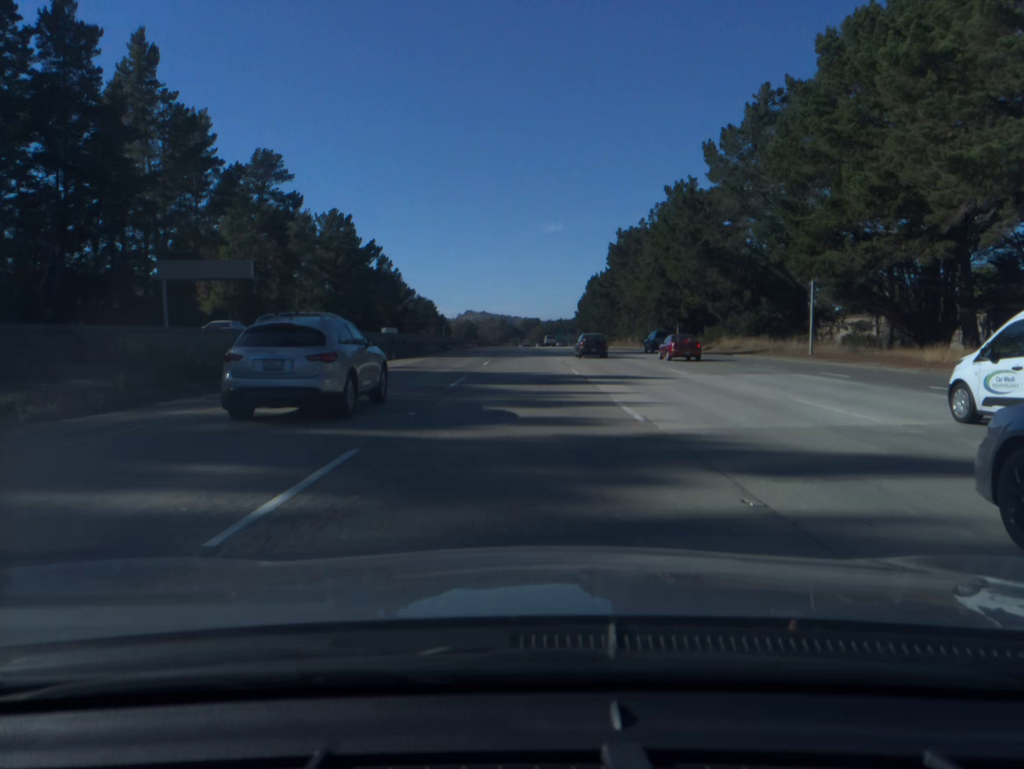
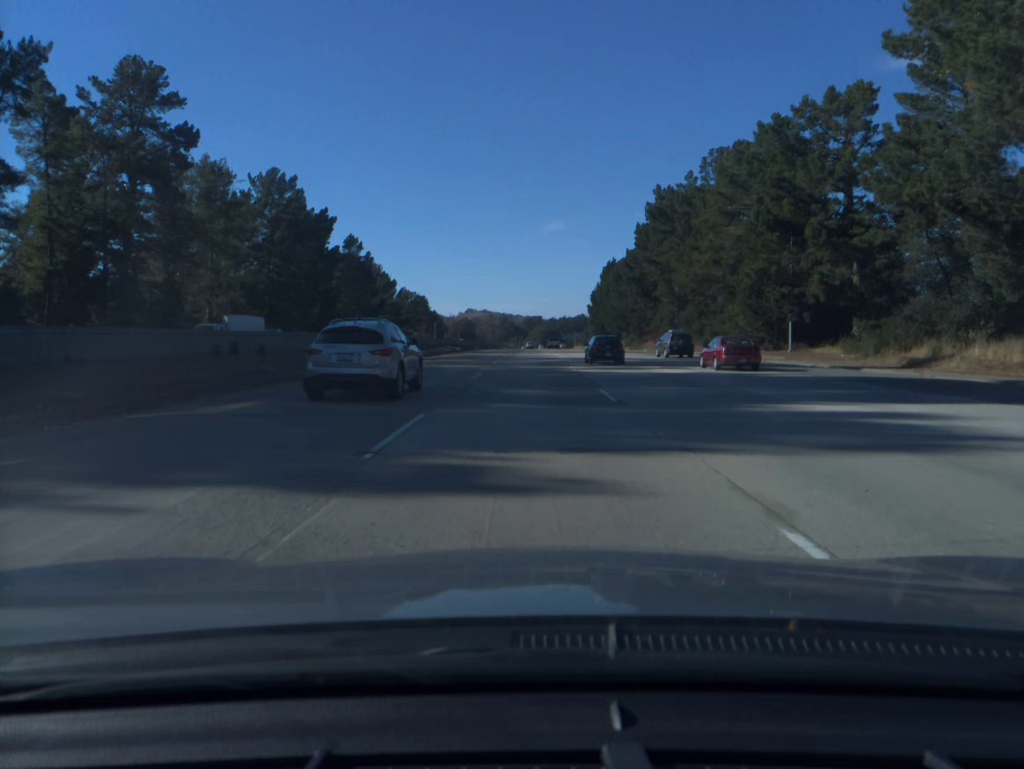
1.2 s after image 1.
(0.0, +39.7) m; 0°
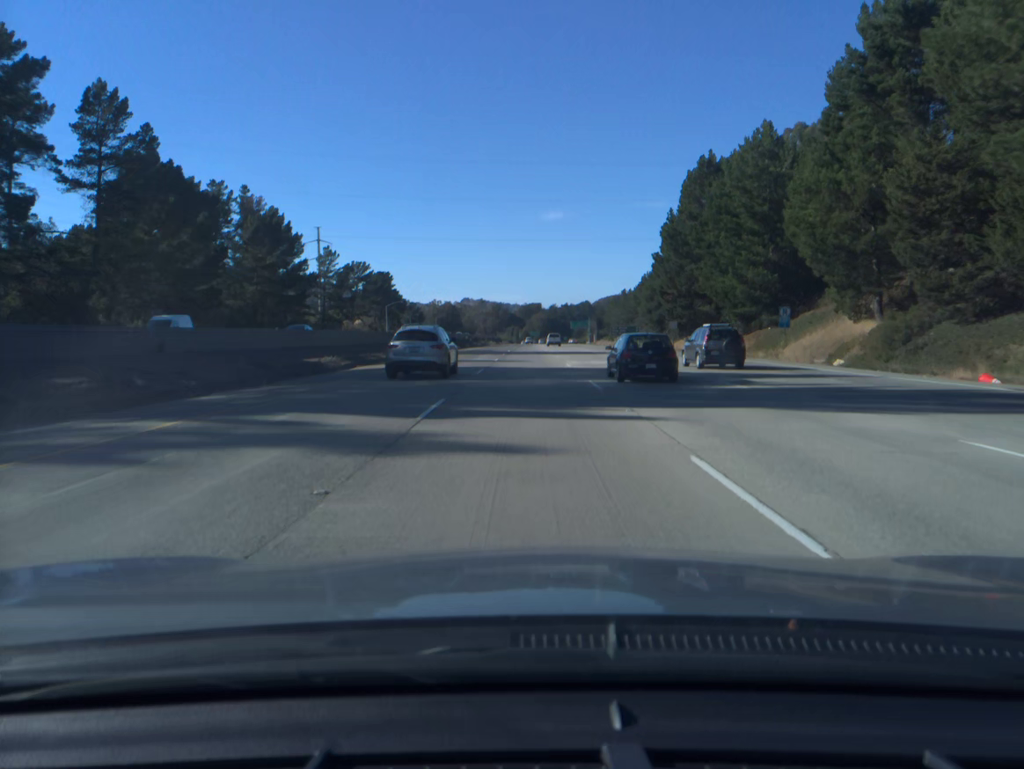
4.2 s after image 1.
(+0.3, +99.2) m; 0°
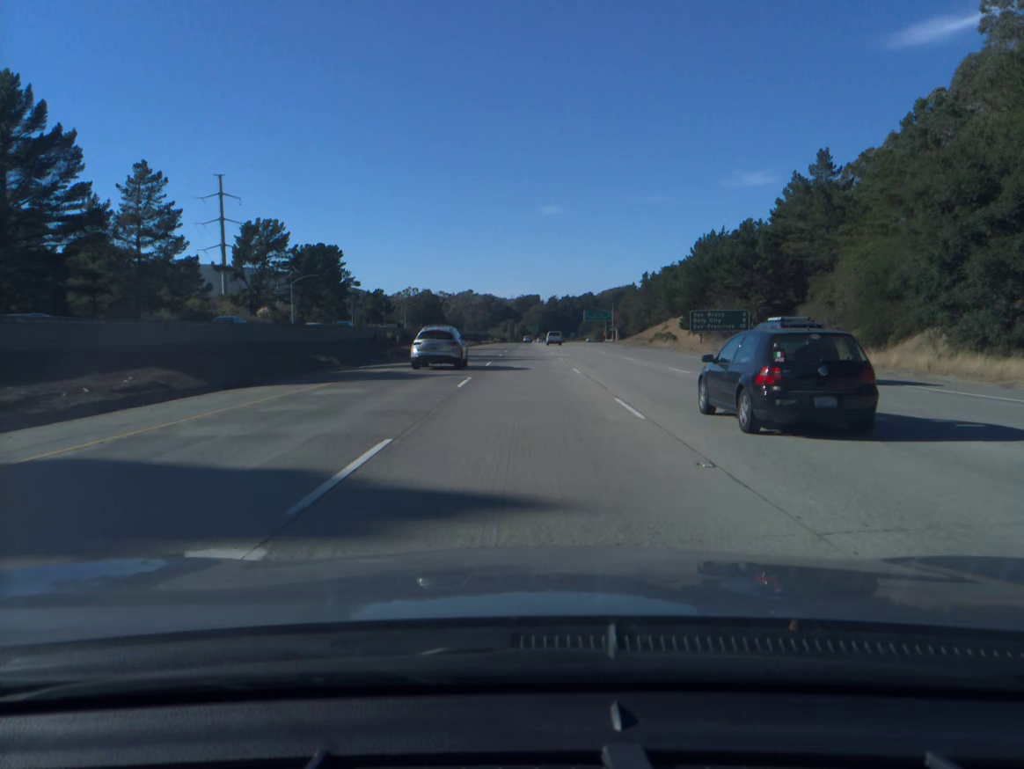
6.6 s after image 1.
(+0.1, +79.9) m; 0°
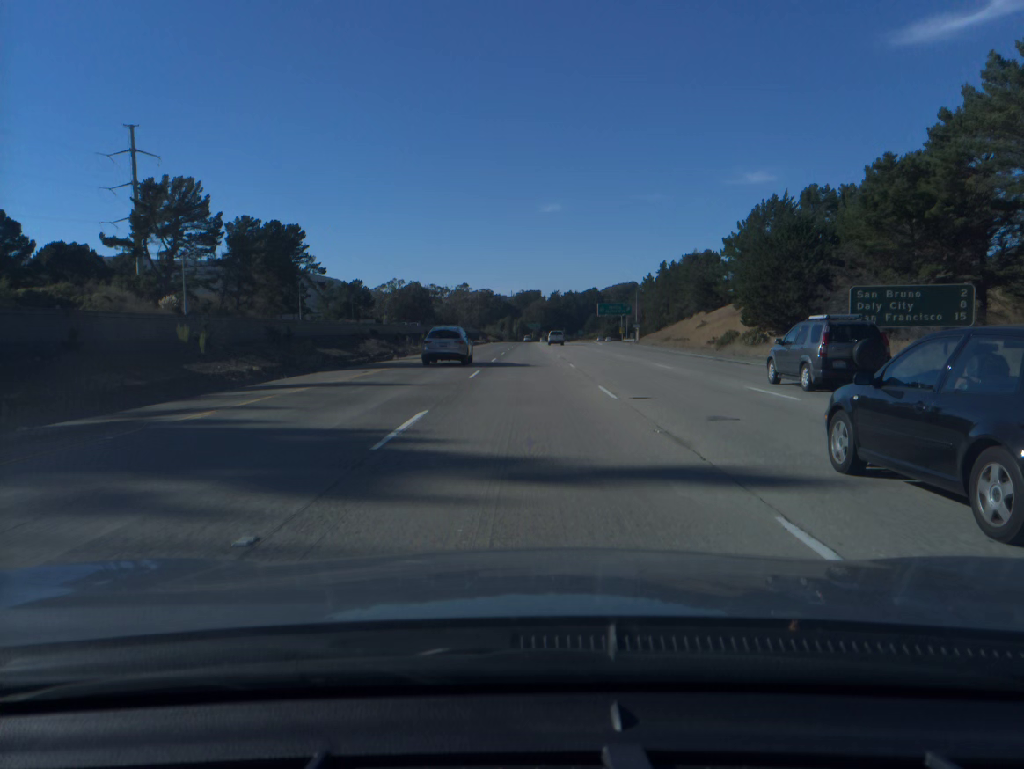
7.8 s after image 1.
(0.0, +40.0) m; 0°
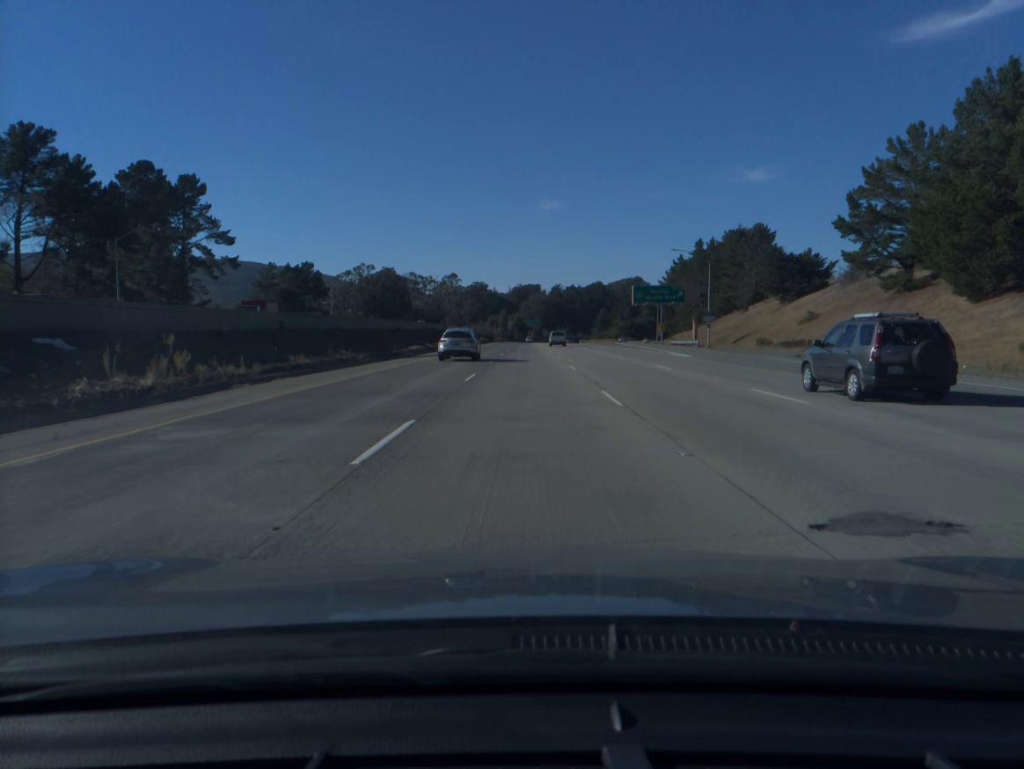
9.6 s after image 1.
(+0.1, +59.8) m; 0°
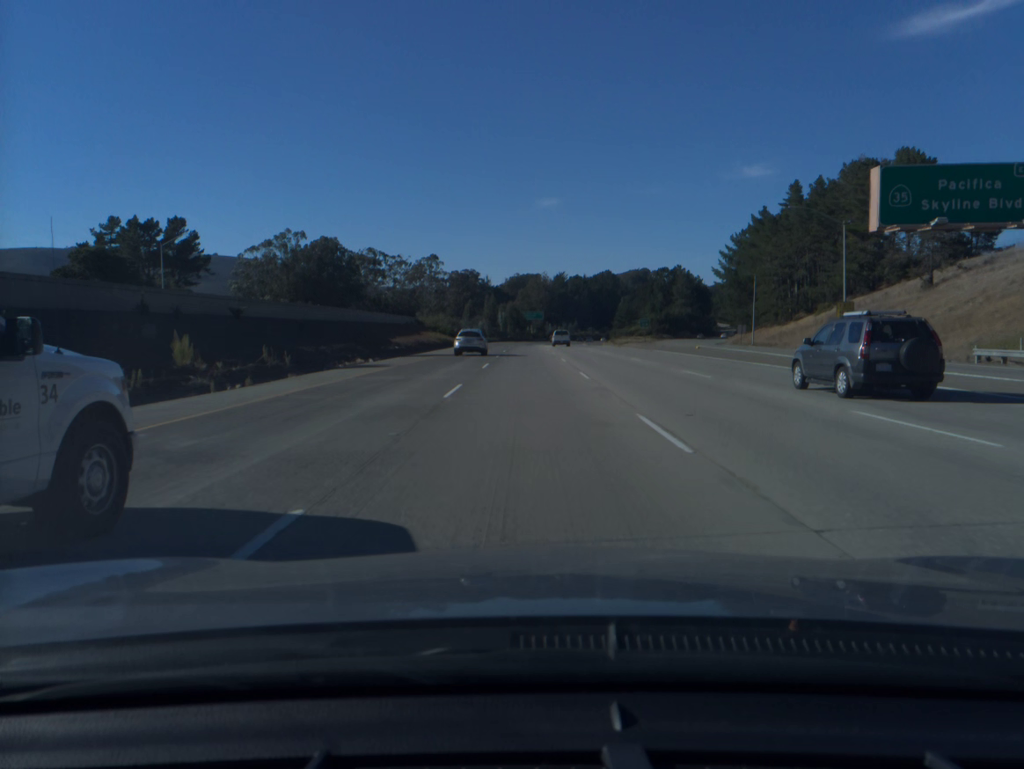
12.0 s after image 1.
(0.0, +79.4) m; 0°
